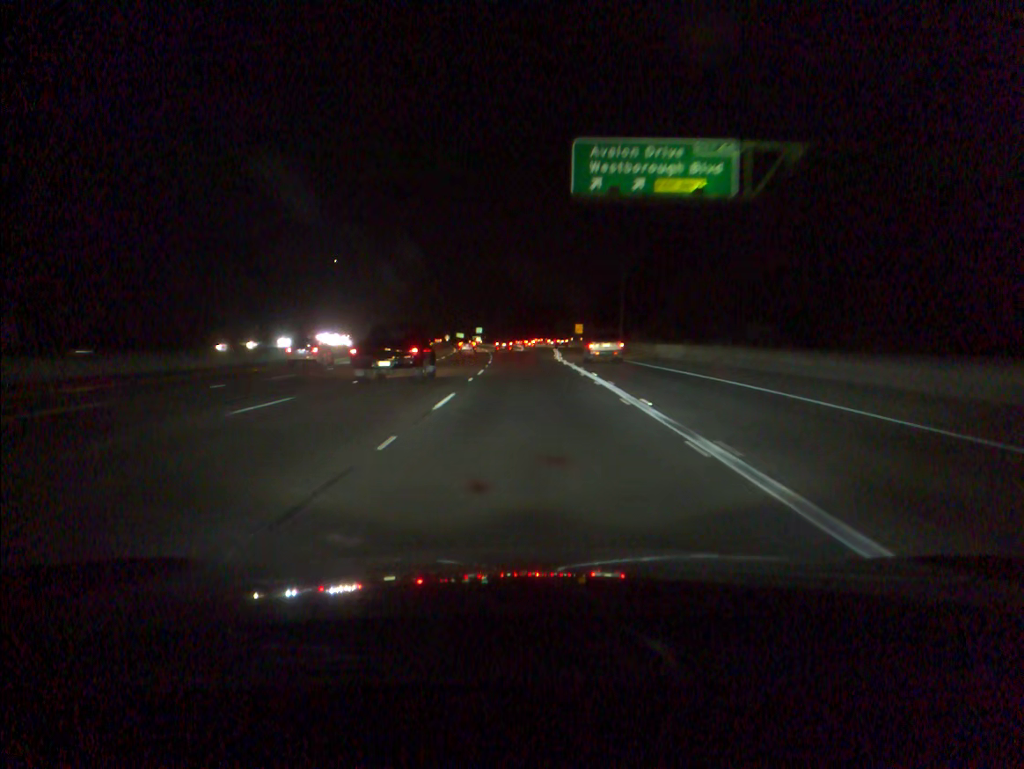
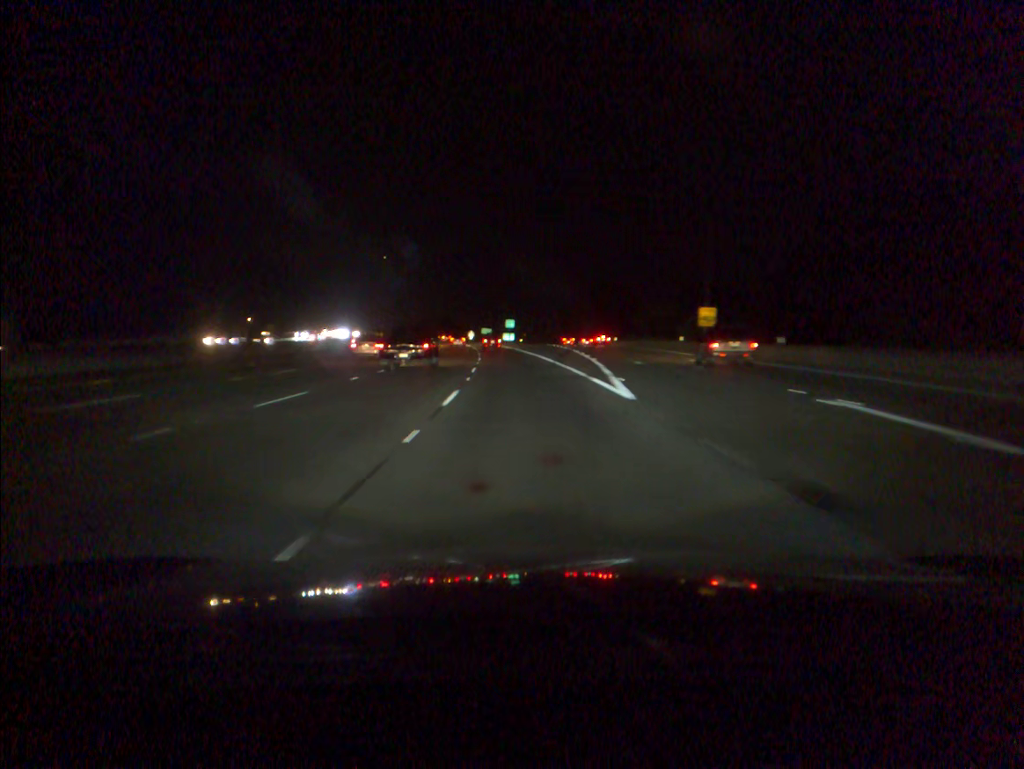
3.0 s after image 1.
(-1.5, +72.1) m; -3°
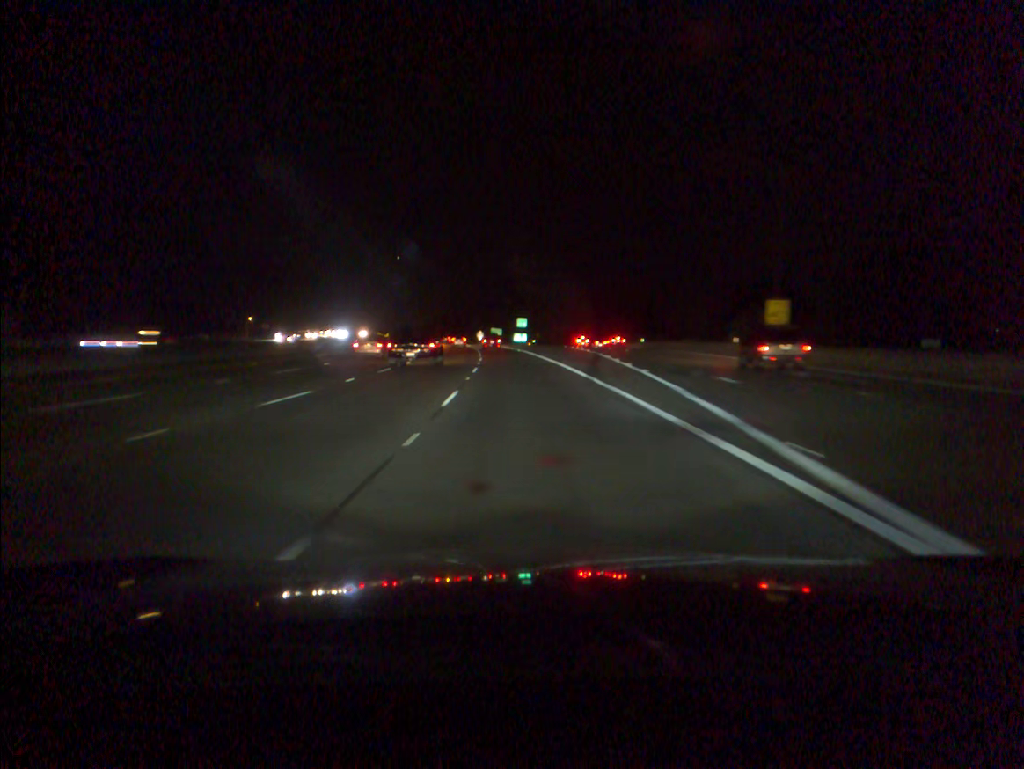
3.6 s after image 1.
(-0.1, +14.7) m; -1°
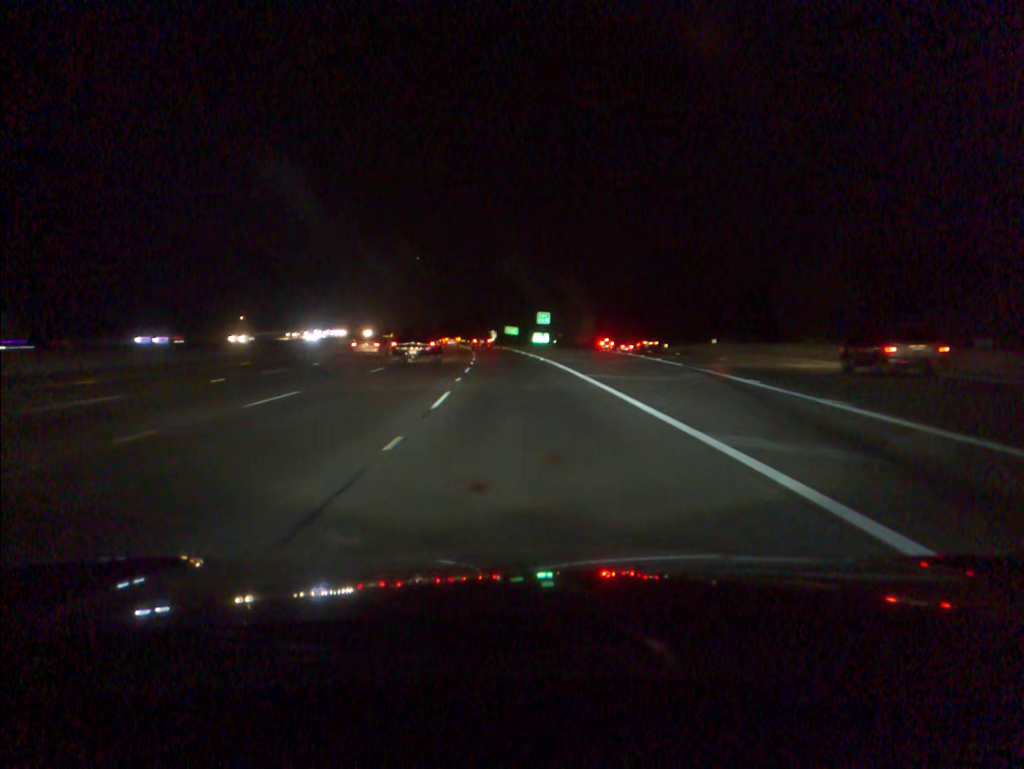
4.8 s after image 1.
(-0.3, +29.7) m; -1°
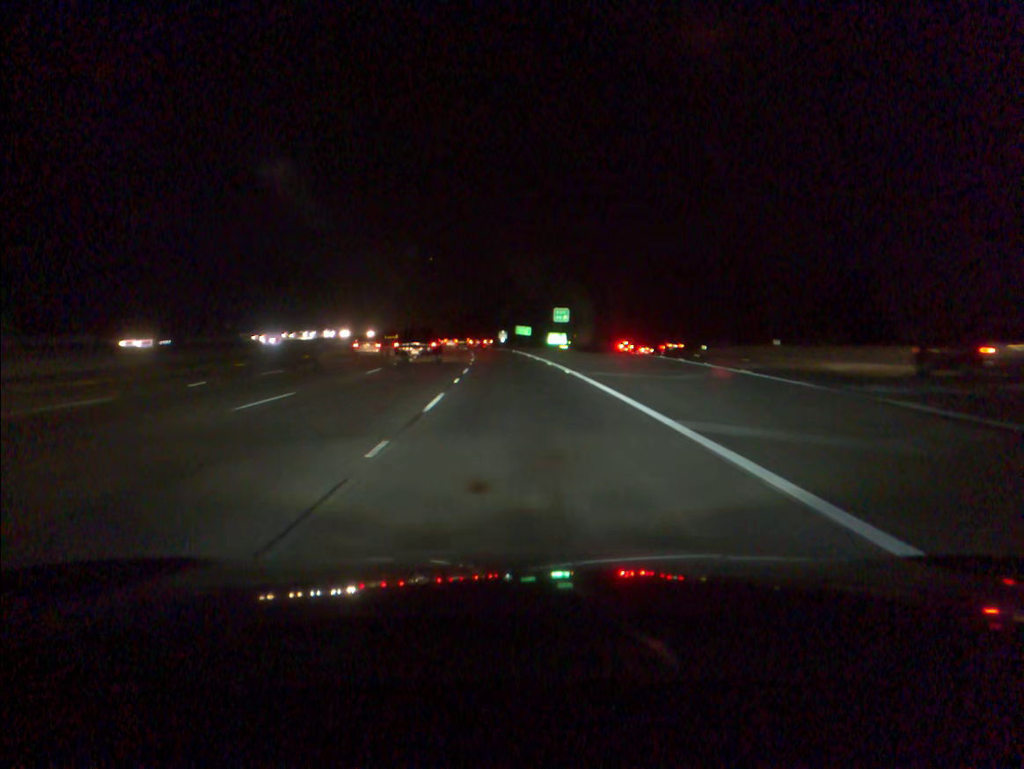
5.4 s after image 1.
(-0.1, +15.0) m; -1°
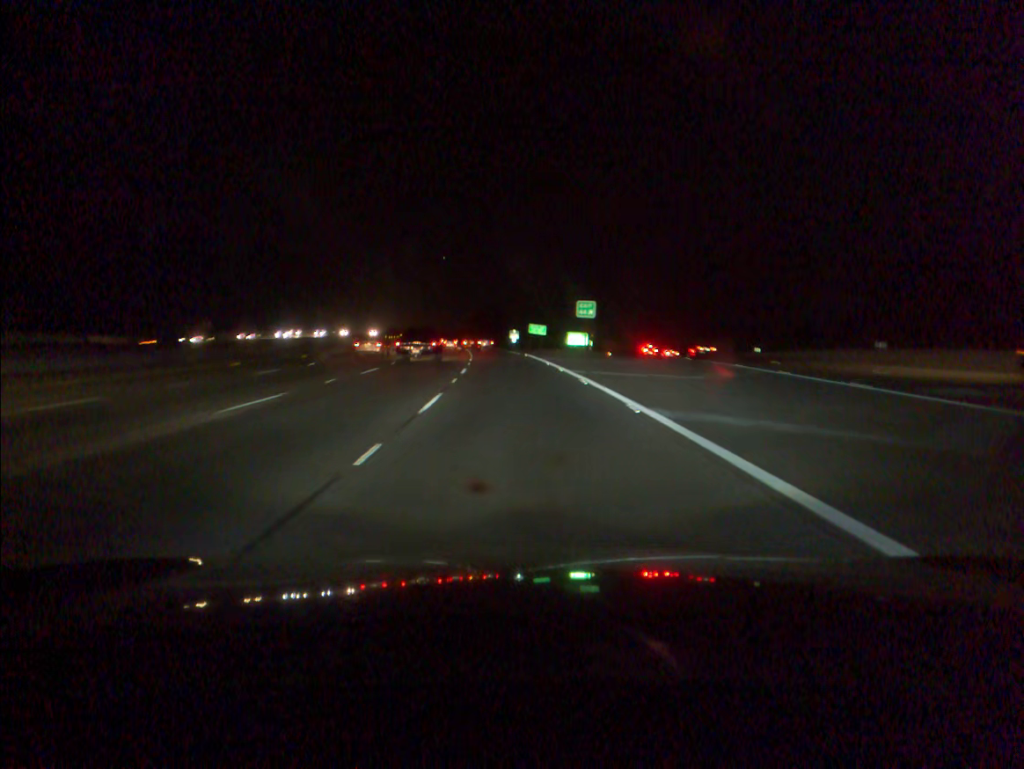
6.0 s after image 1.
(-0.1, +15.1) m; -1°
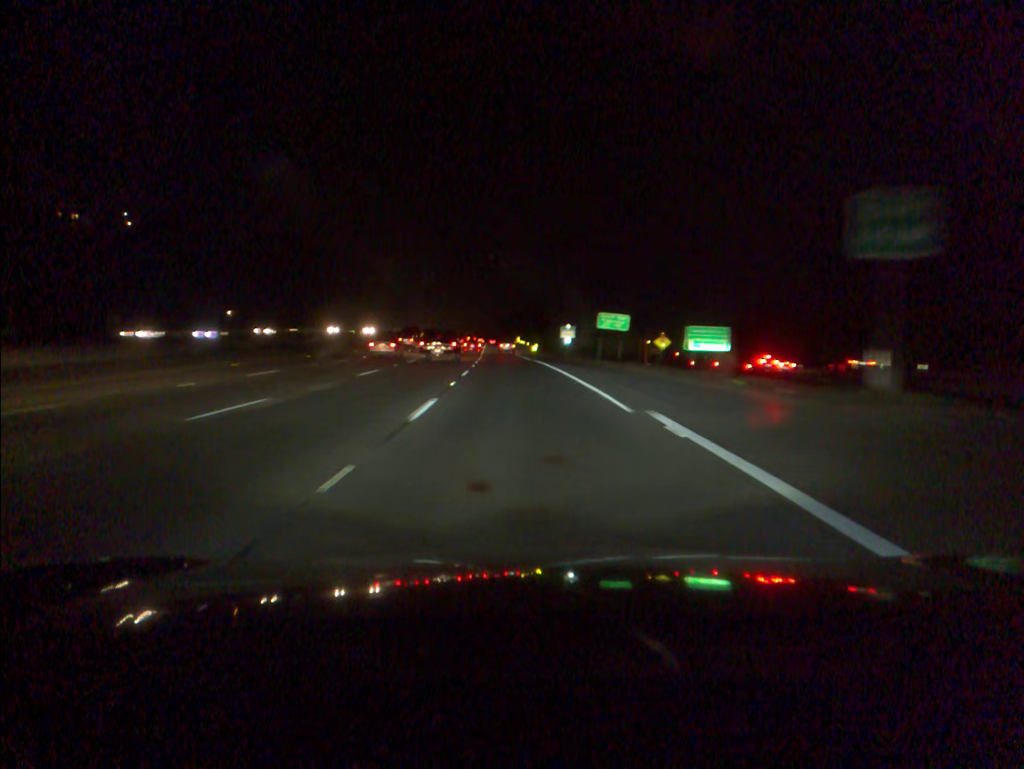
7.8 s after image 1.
(-1.3, +45.4) m; -3°
